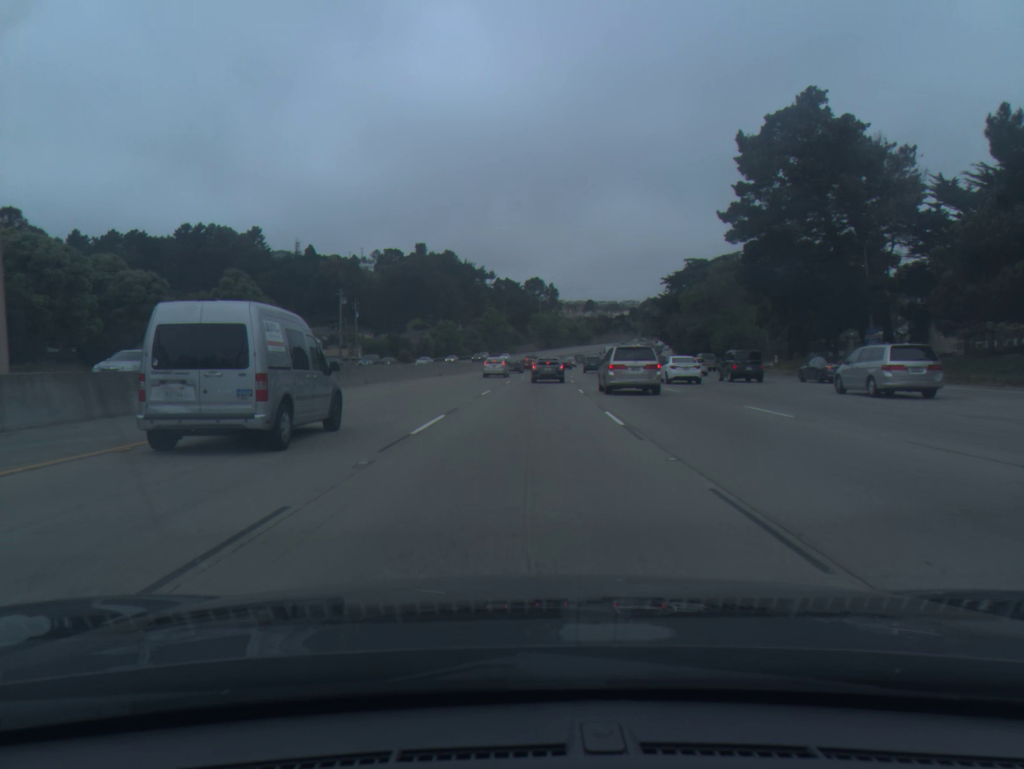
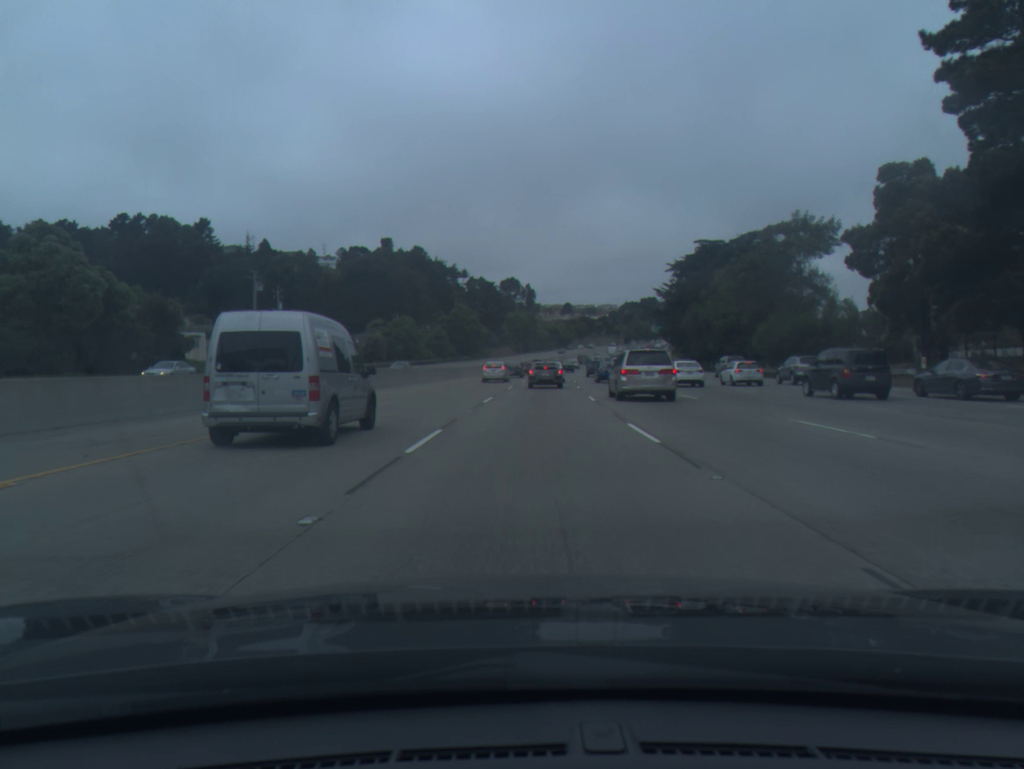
(+0.4, +31.6) m; +2°
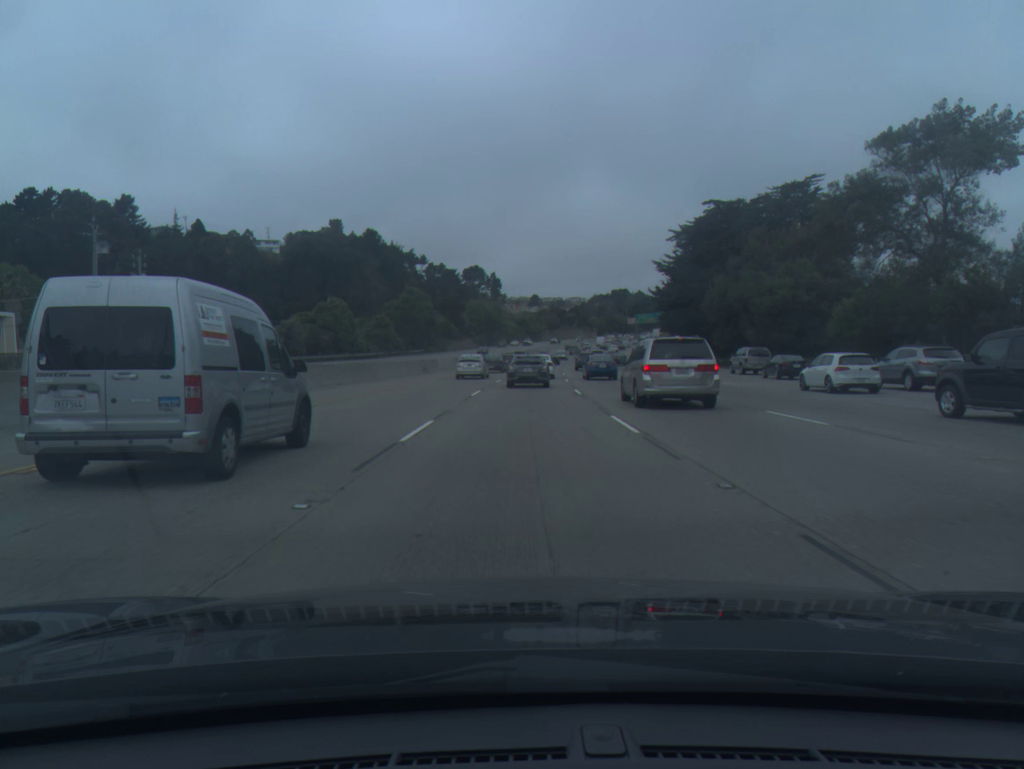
(+0.6, +28.3) m; +2°
